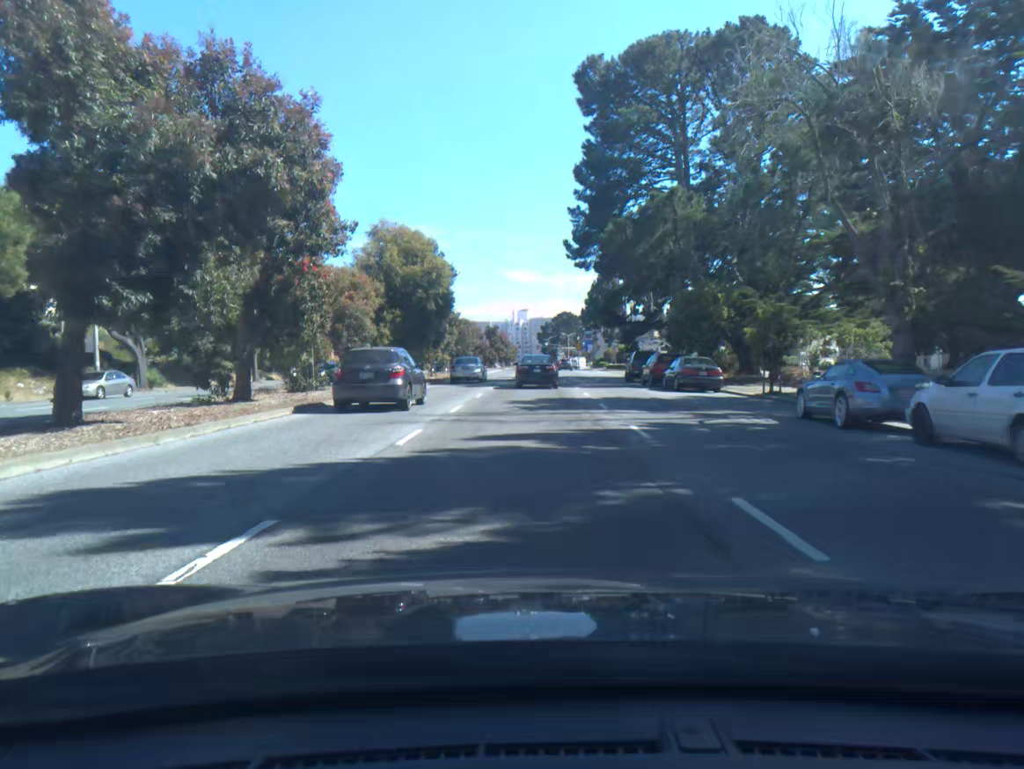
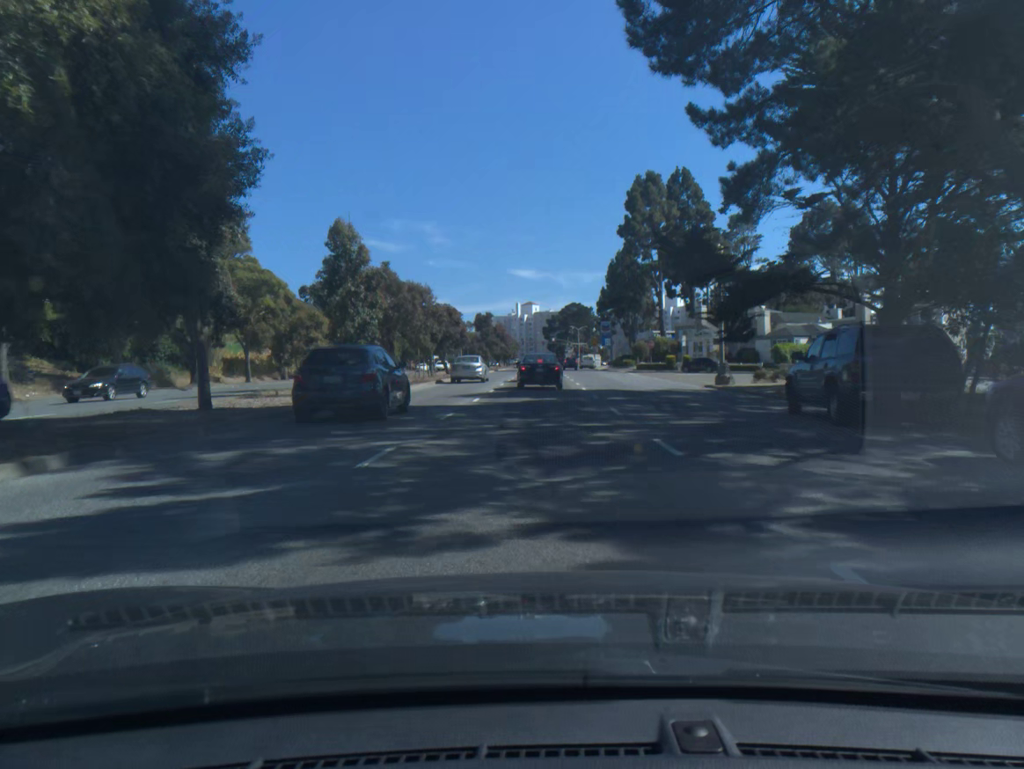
(-0.2, +31.5) m; -1°
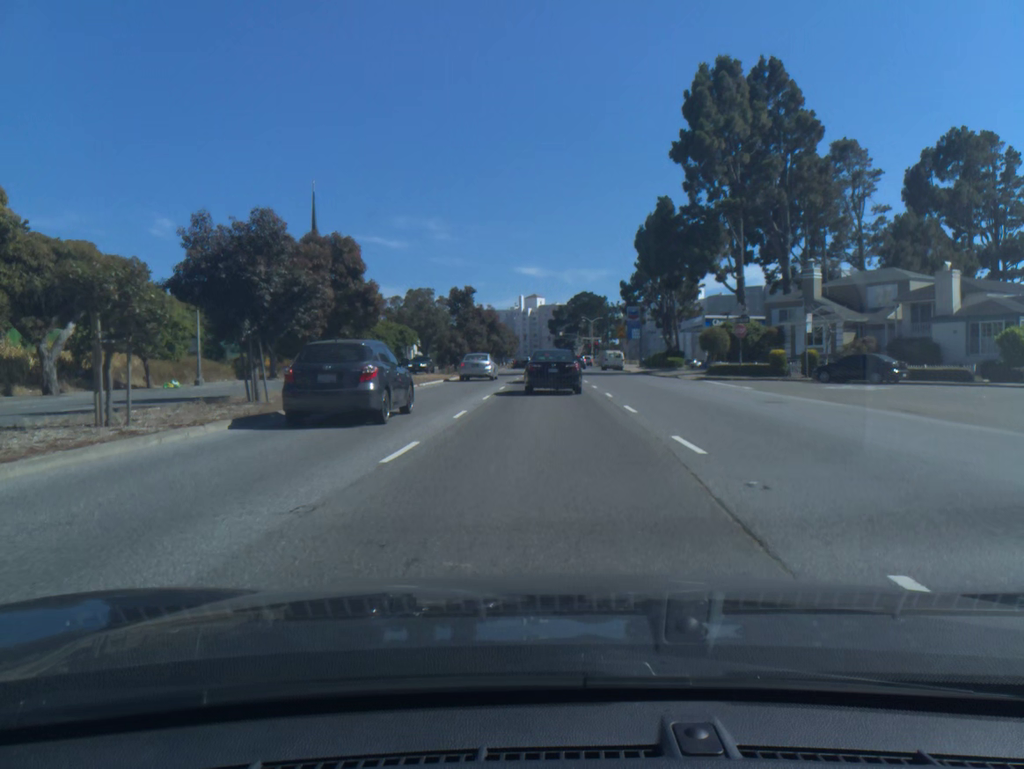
(-0.2, +35.7) m; 0°
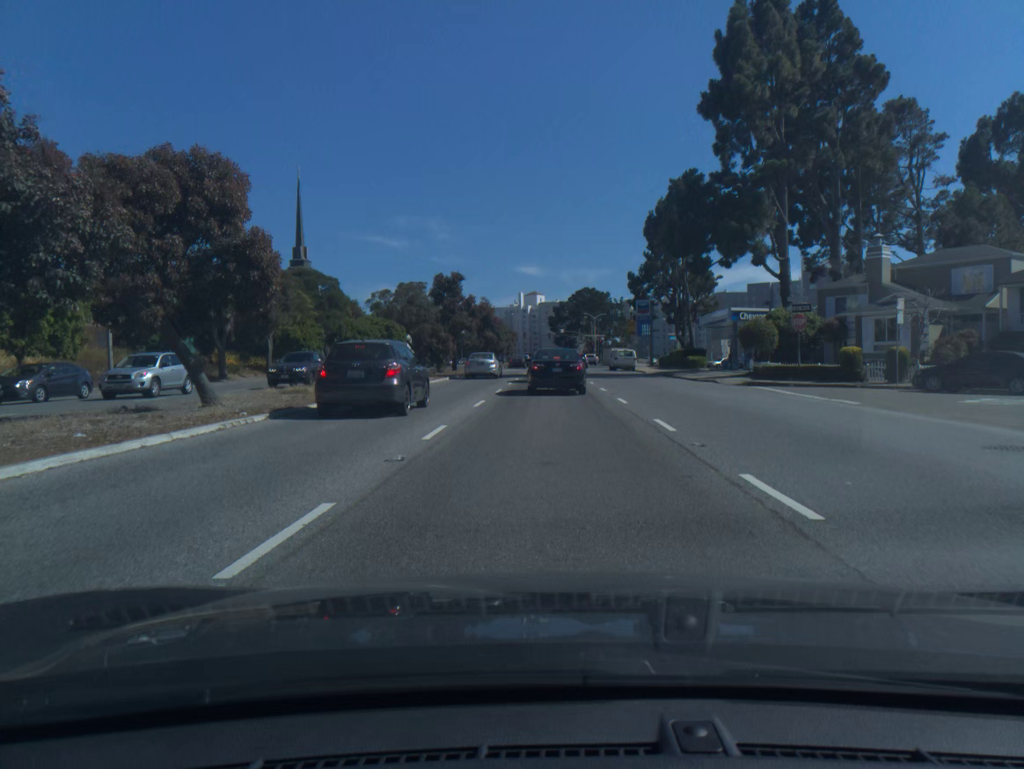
(0.0, +11.4) m; 0°
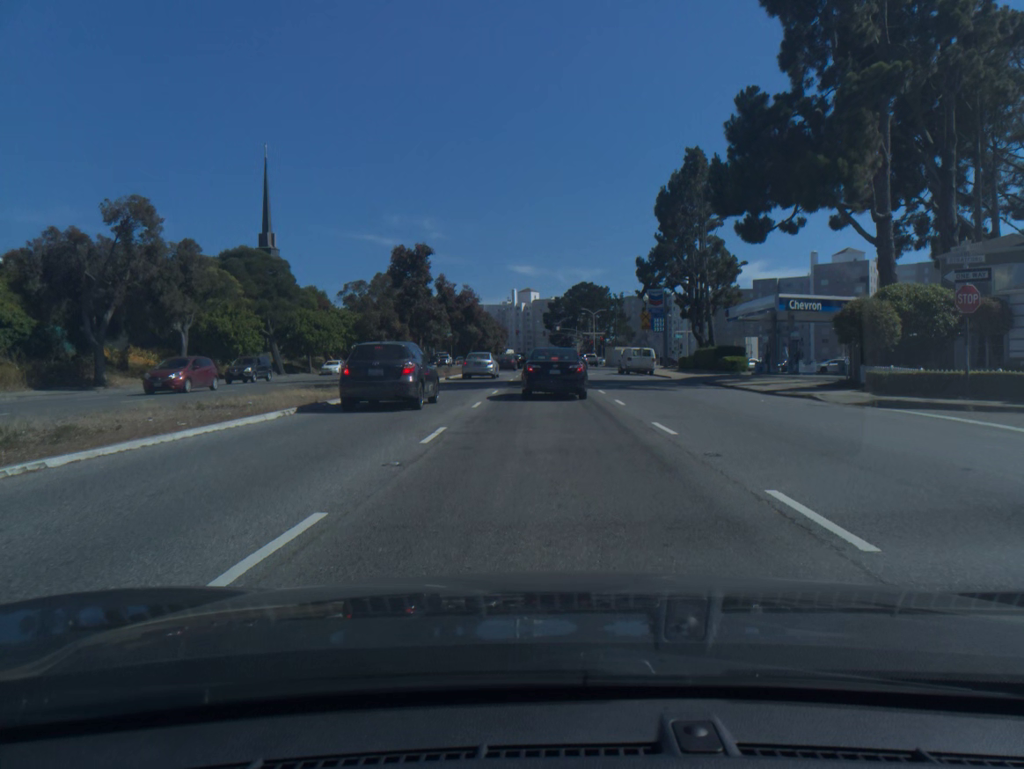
(0.0, +15.2) m; 0°
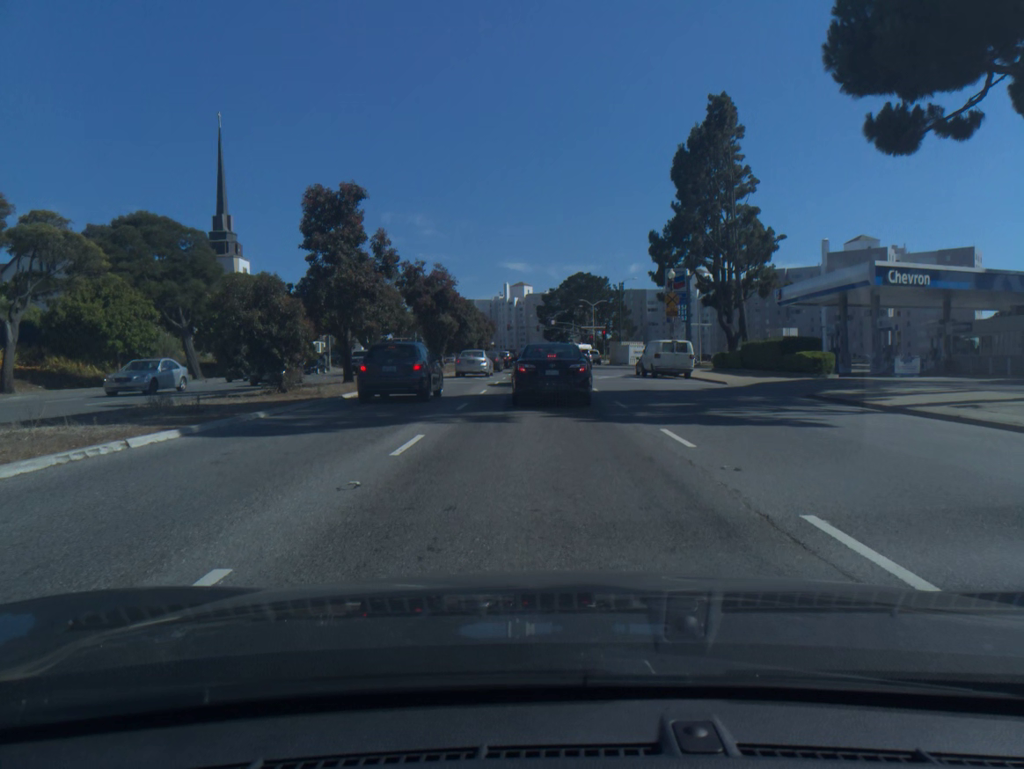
(+0.1, +16.3) m; +1°
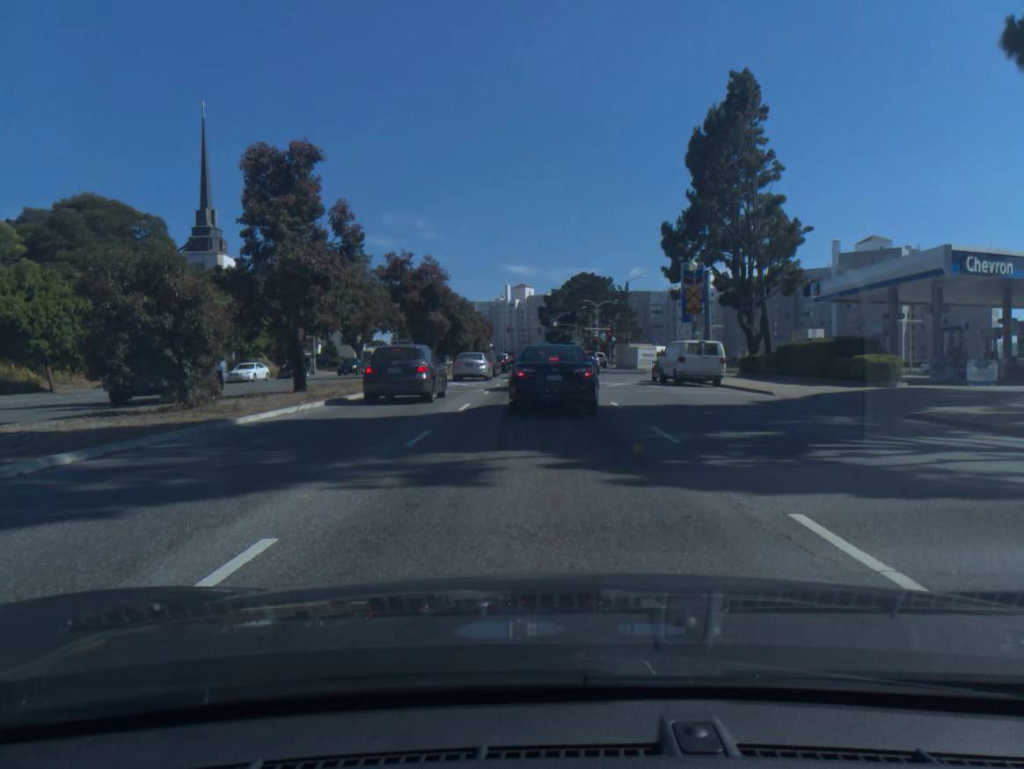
(0.0, +6.5) m; 0°
